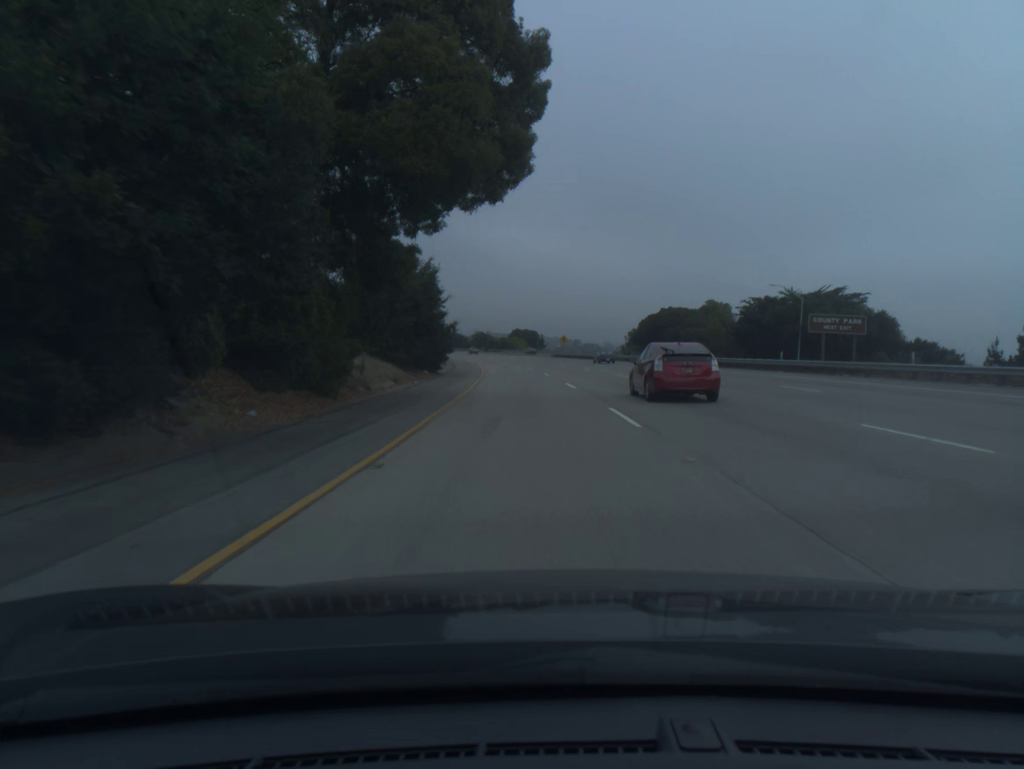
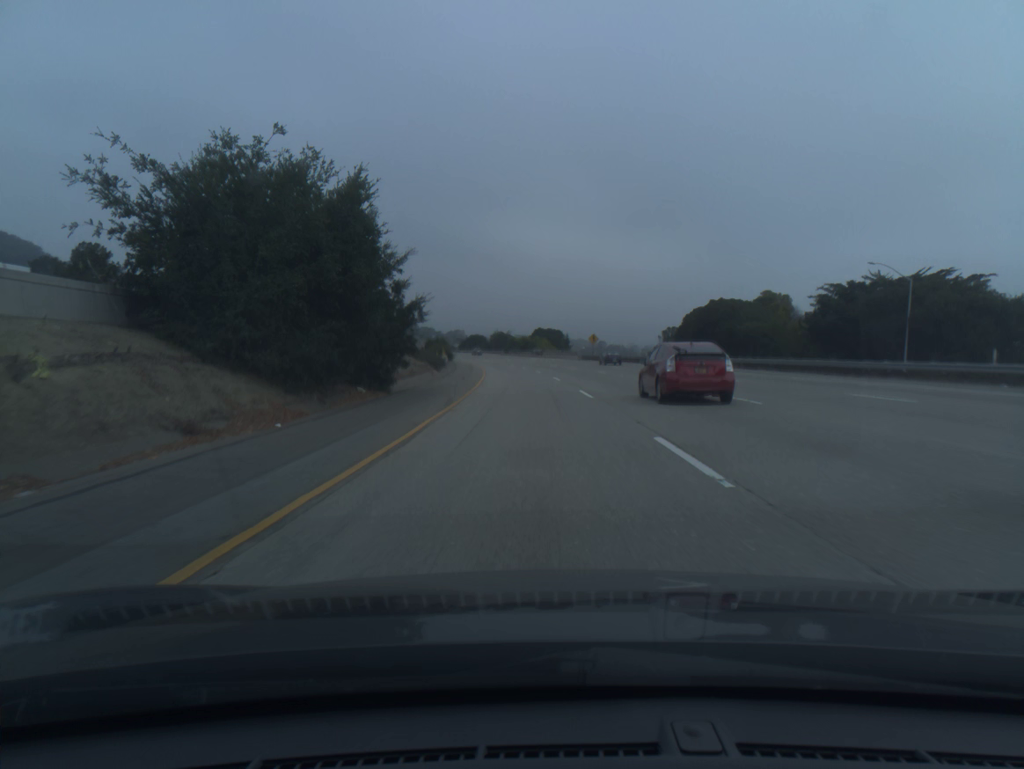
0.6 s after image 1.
(-0.3, +20.2) m; -2°
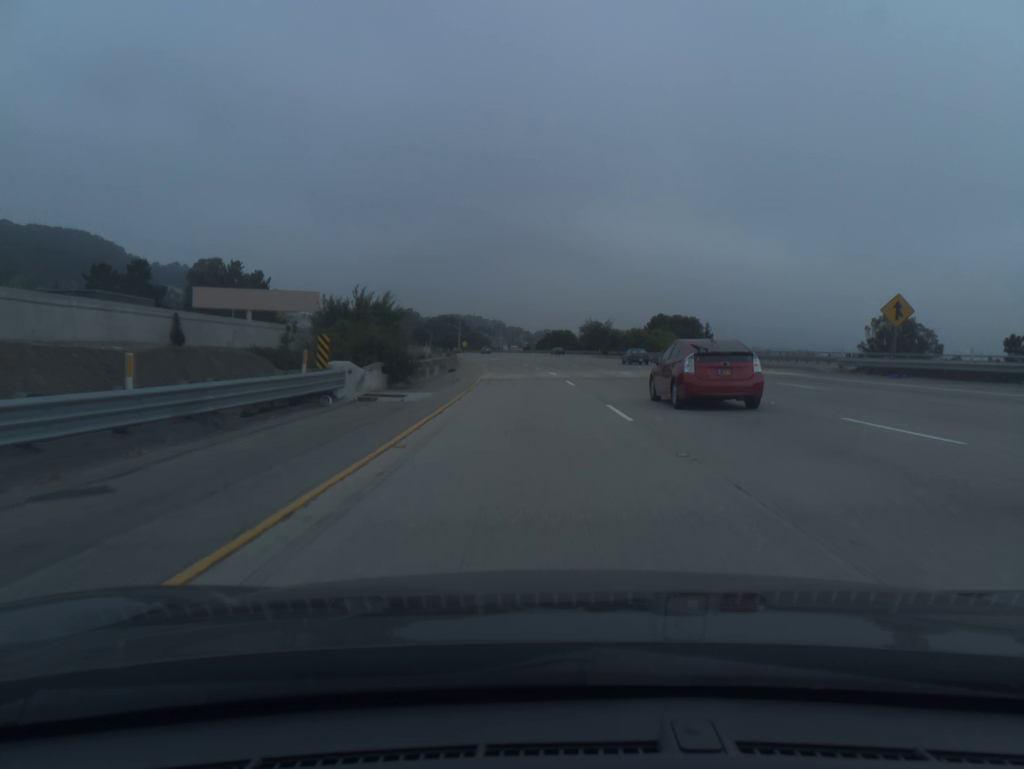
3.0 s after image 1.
(-4.5, +80.4) m; -7°
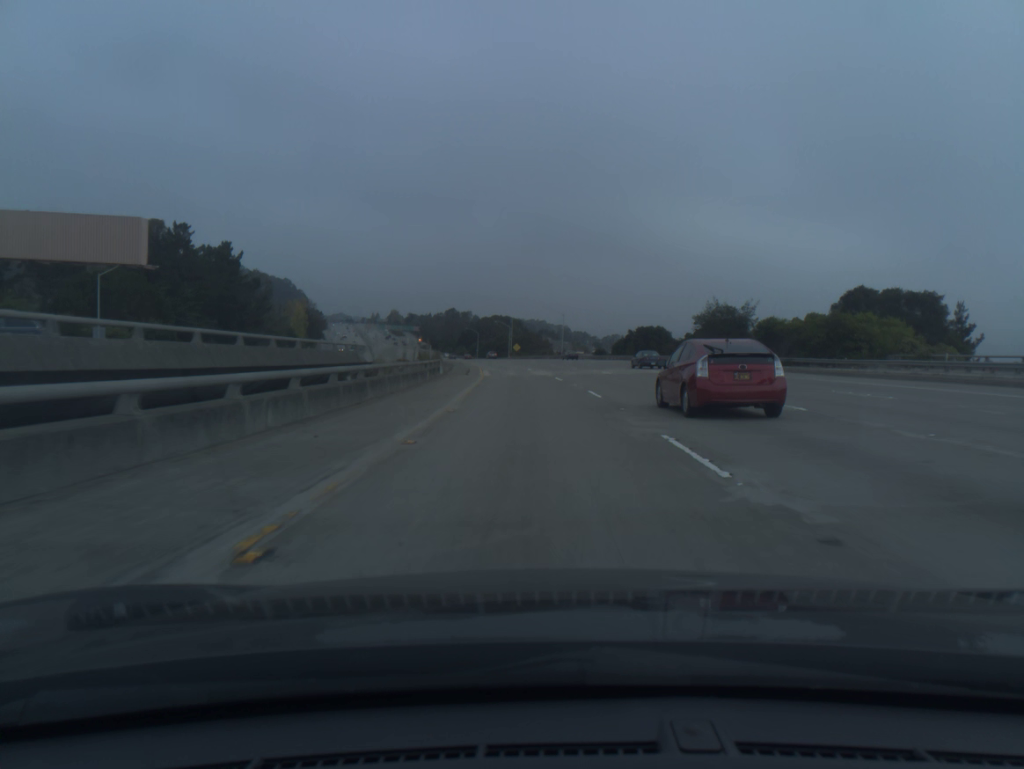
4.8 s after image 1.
(-2.5, +60.4) m; -5°
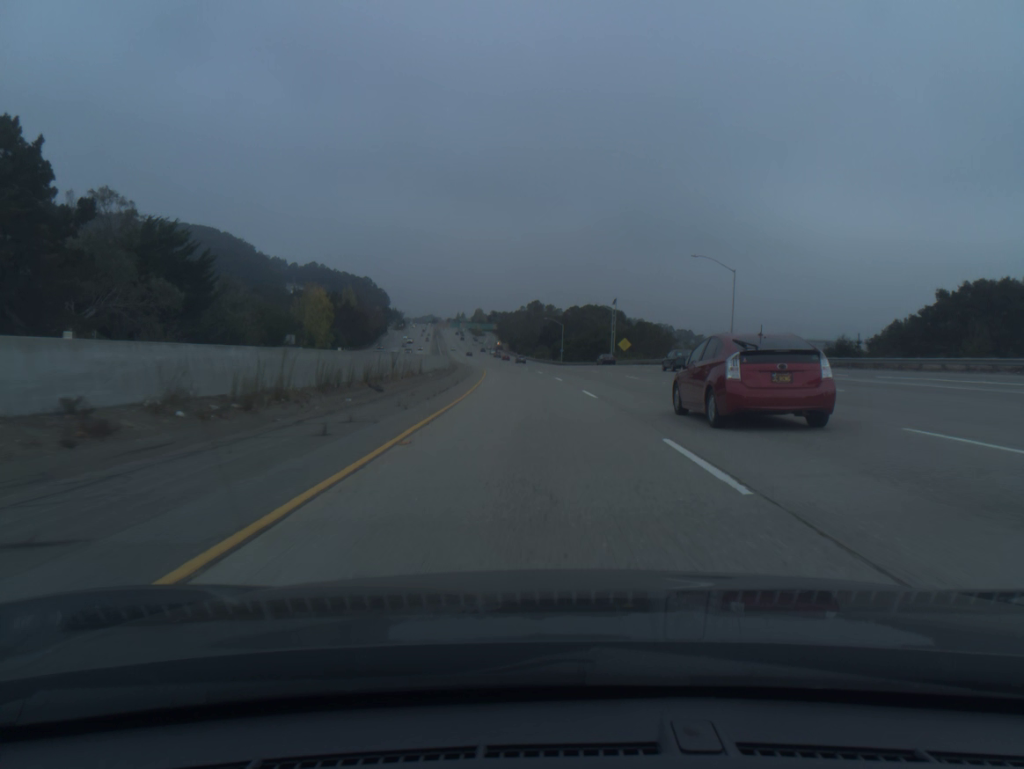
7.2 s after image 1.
(-4.7, +80.5) m; -7°
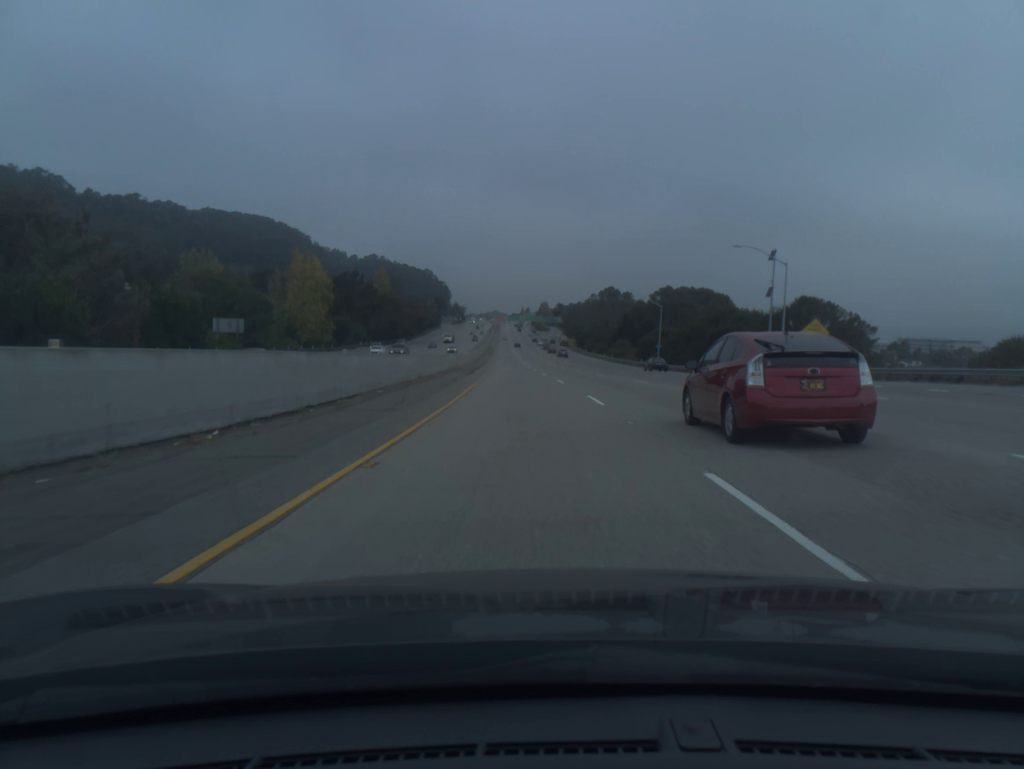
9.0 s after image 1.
(-2.5, +60.5) m; -5°
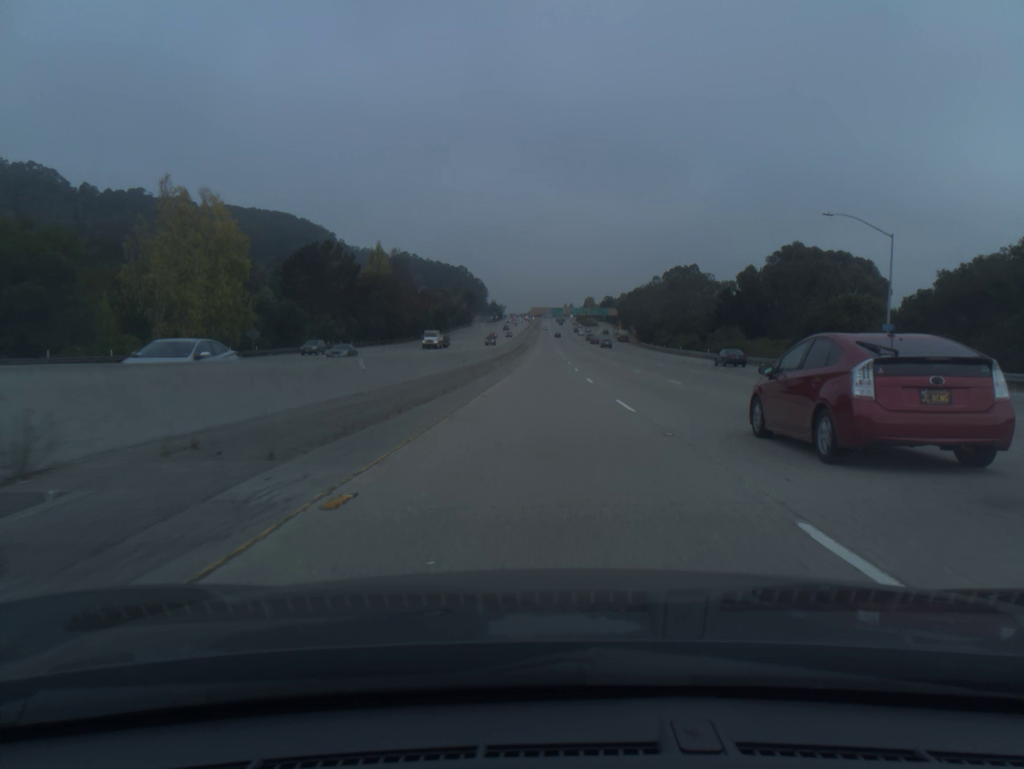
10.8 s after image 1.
(-2.2, +60.6) m; -3°
